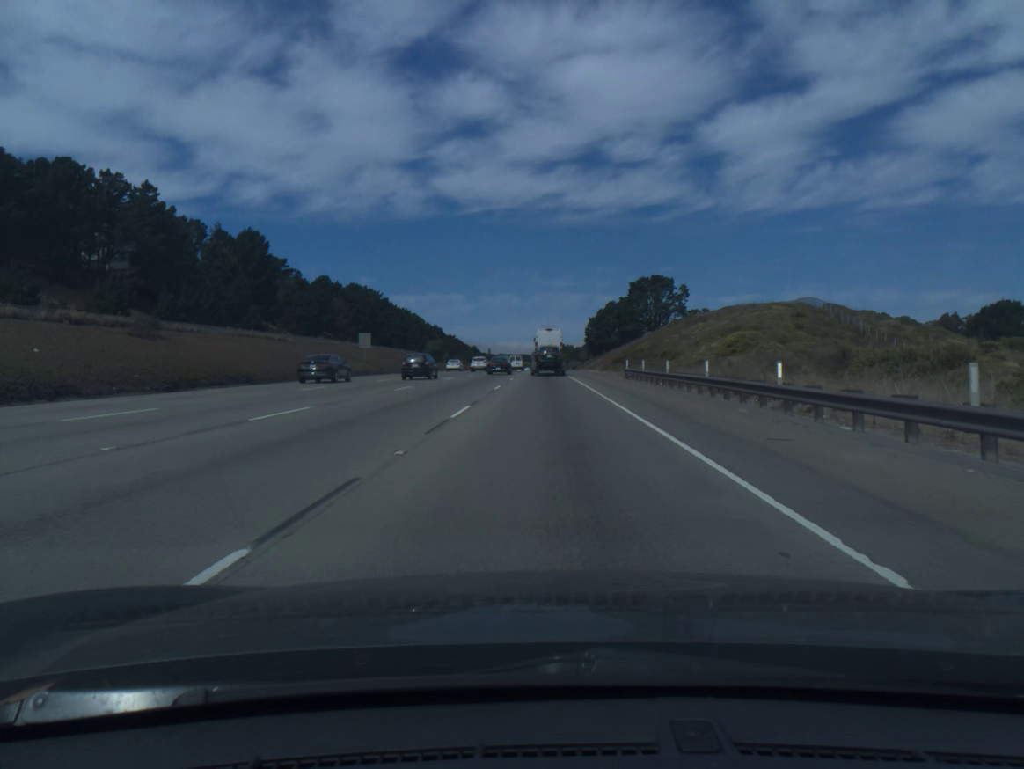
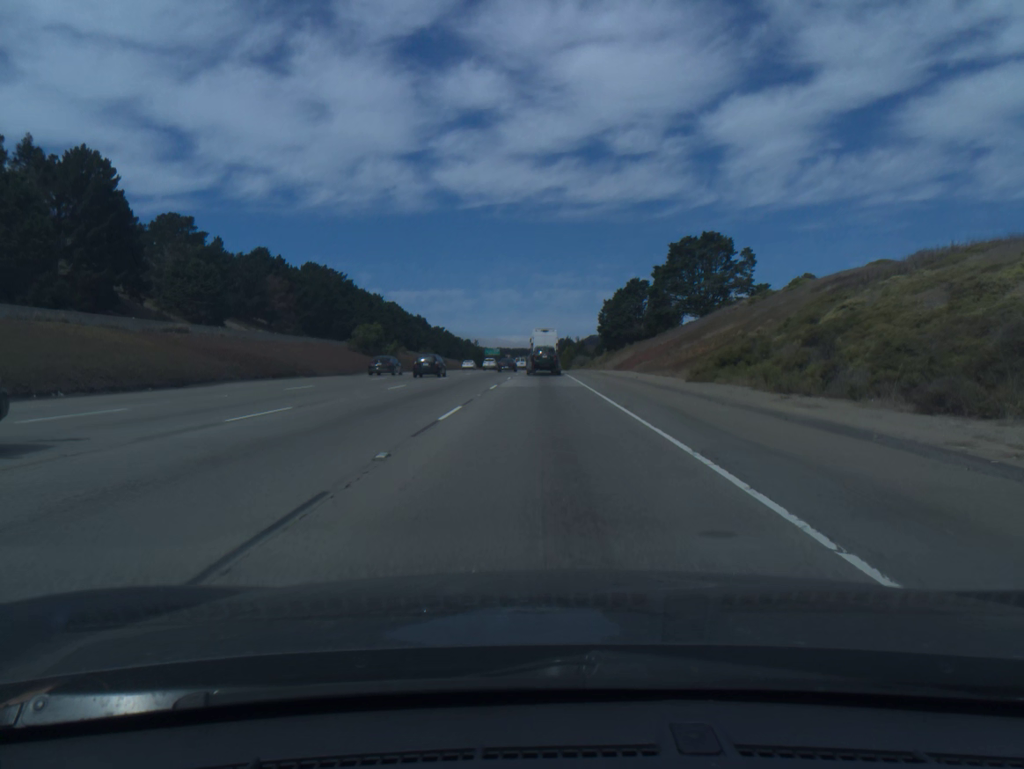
(+0.2, +59.8) m; 0°
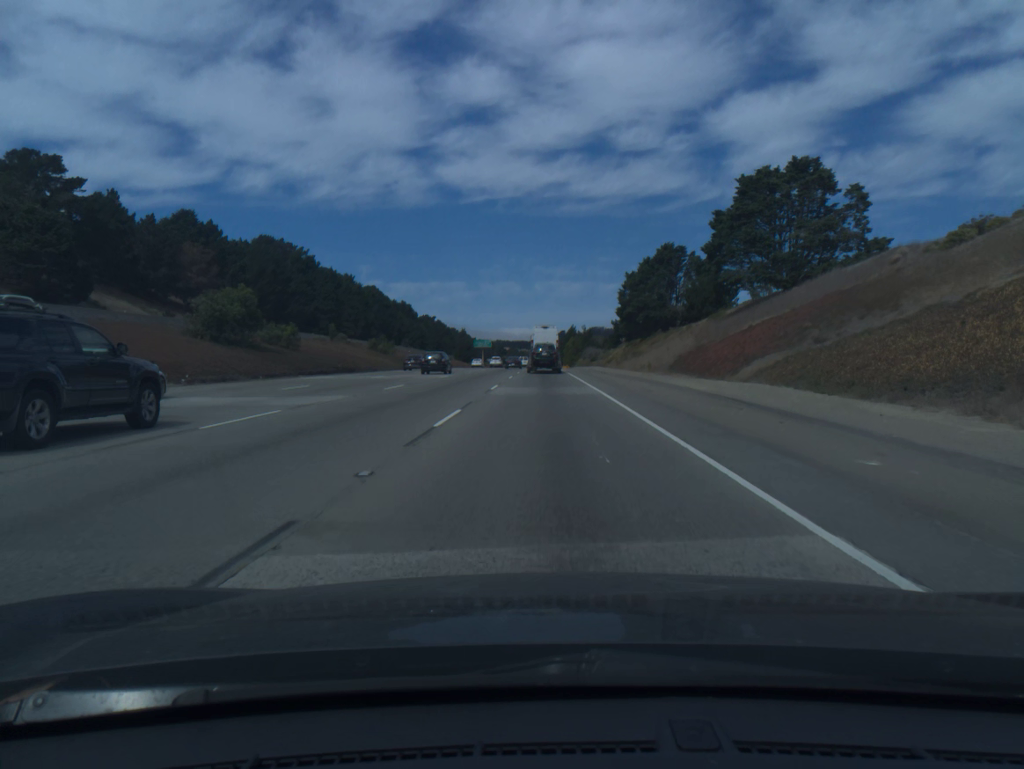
(-0.1, +45.0) m; 0°
